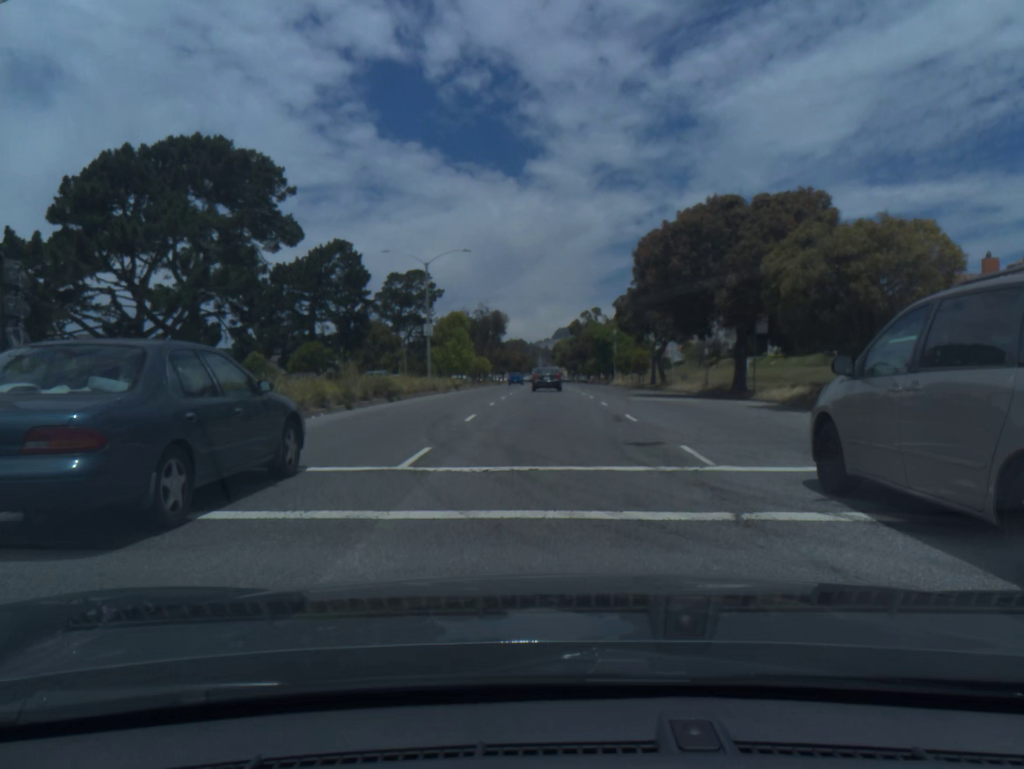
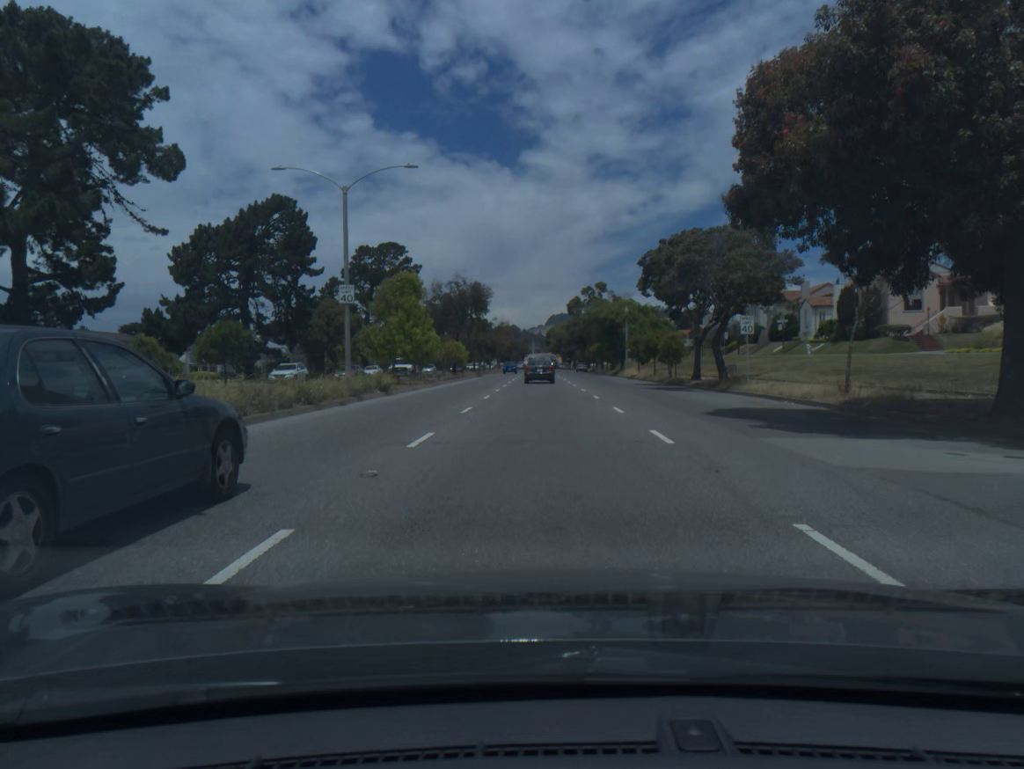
(+0.1, +20.5) m; 0°
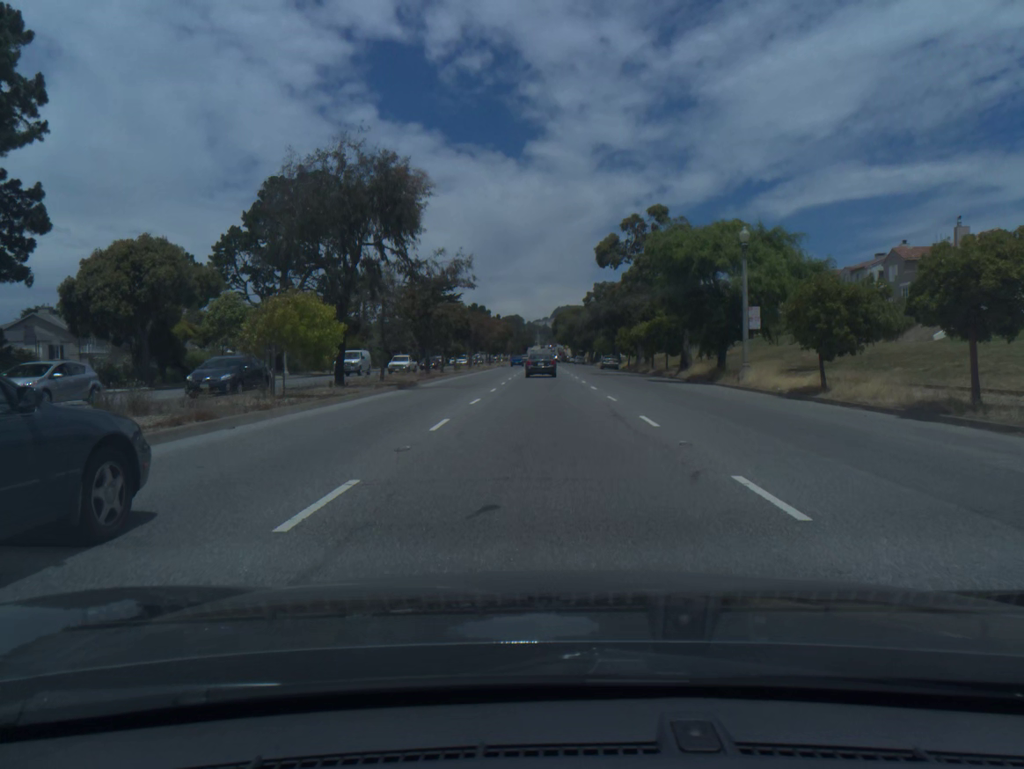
(-0.2, +41.8) m; 0°
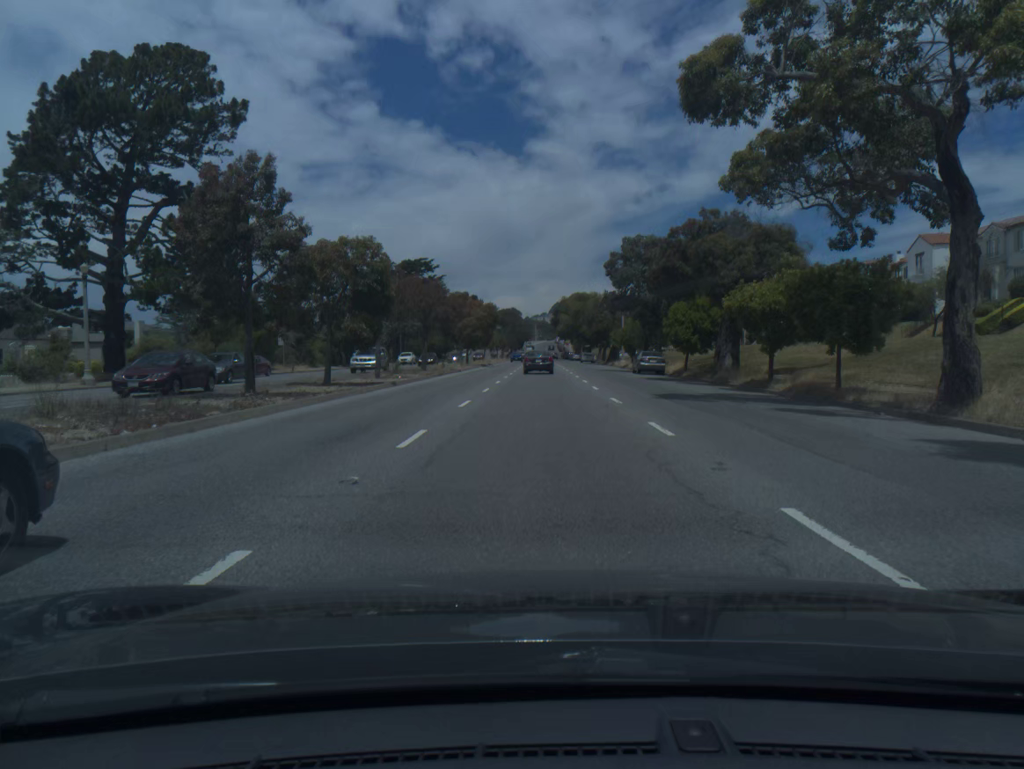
(0.0, +31.4) m; 0°
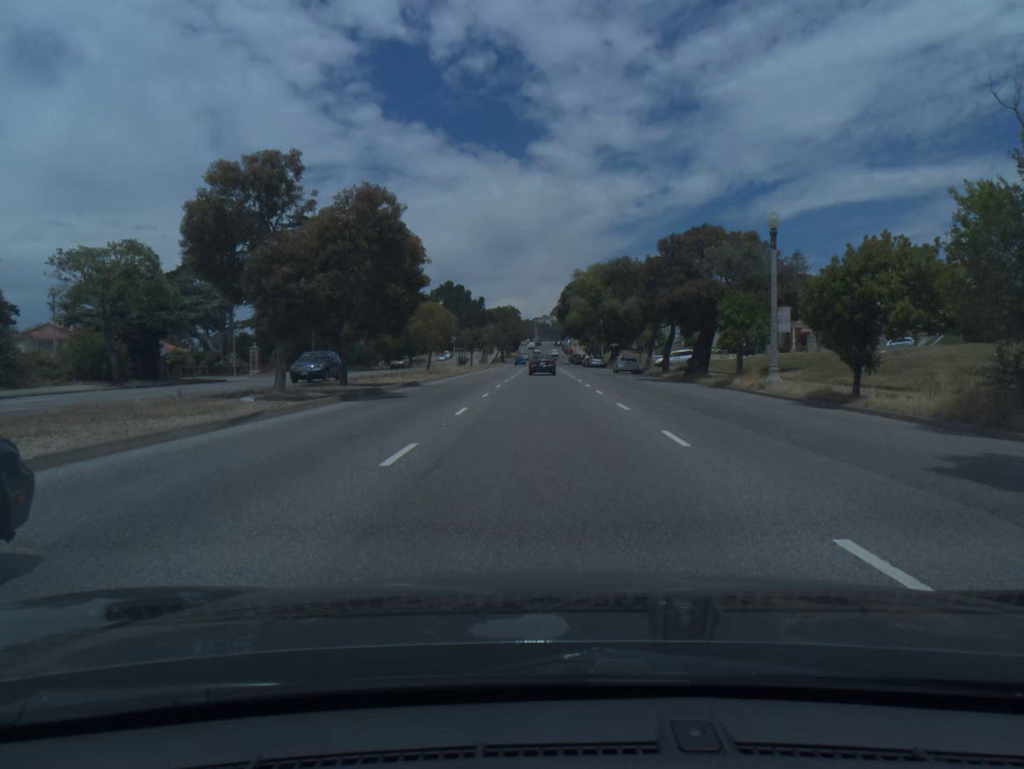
(-0.1, +51.7) m; 0°
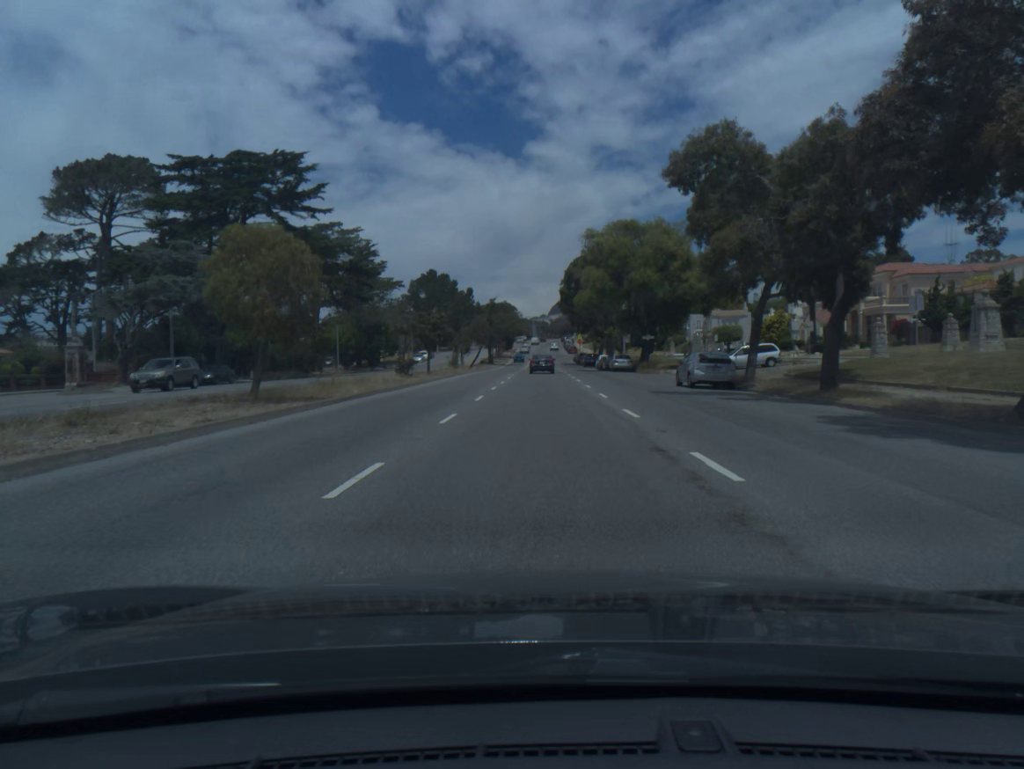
(0.0, +31.1) m; 0°
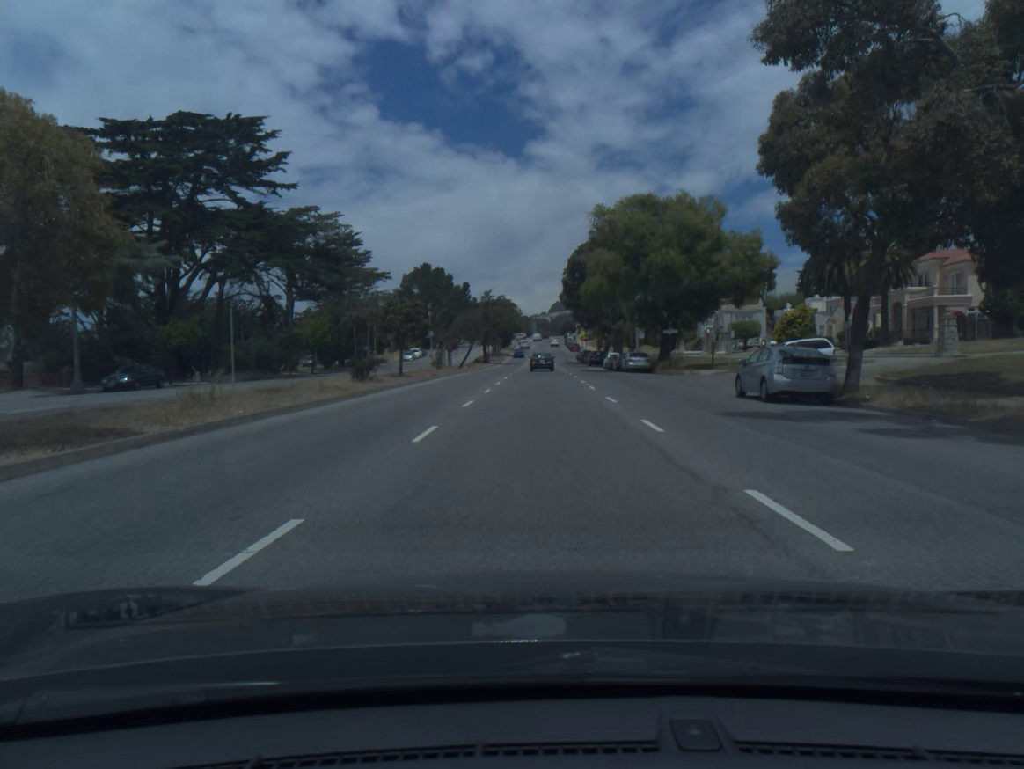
(0.0, +10.4) m; 0°
